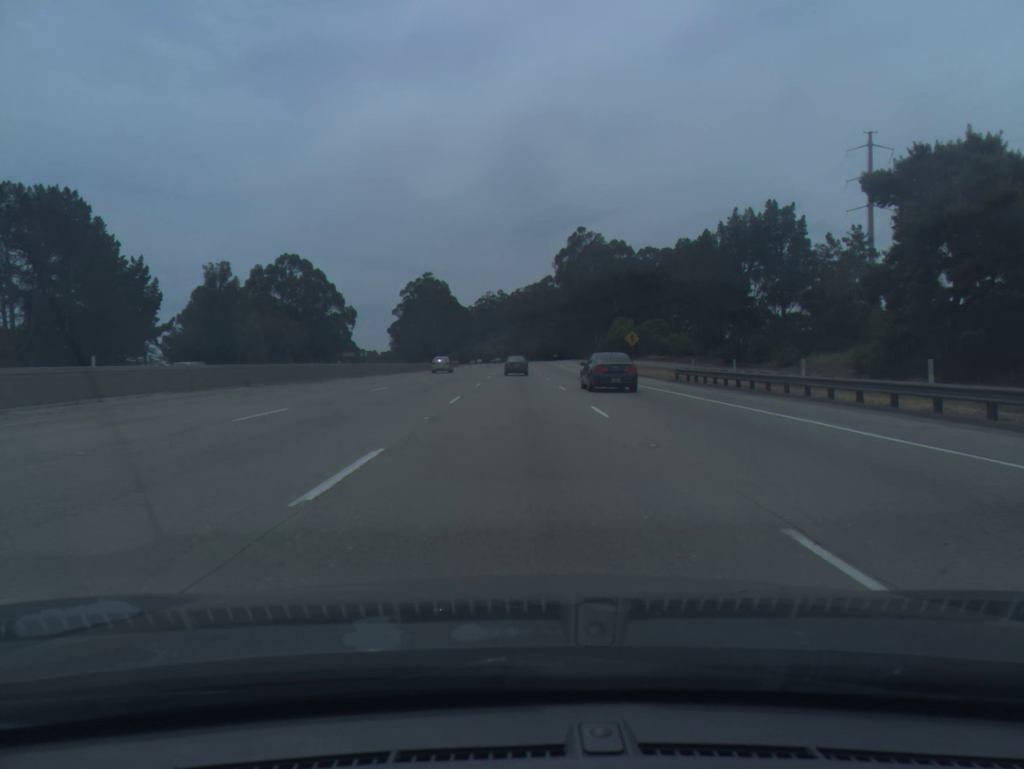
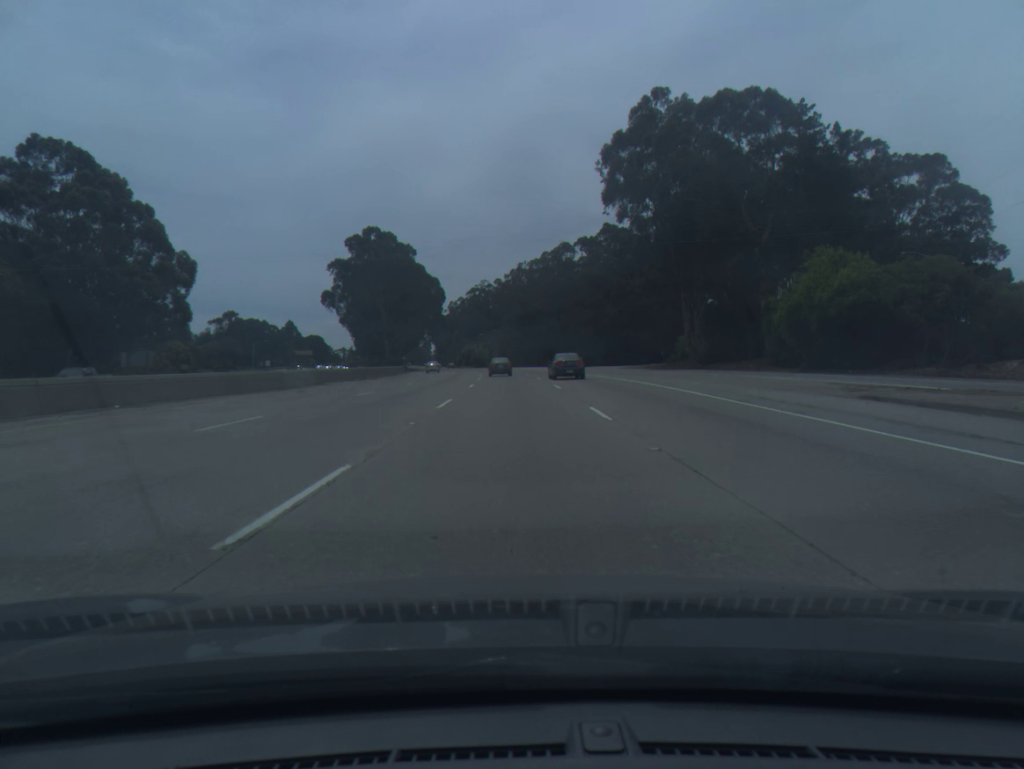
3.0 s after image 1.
(-0.3, +88.8) m; 0°
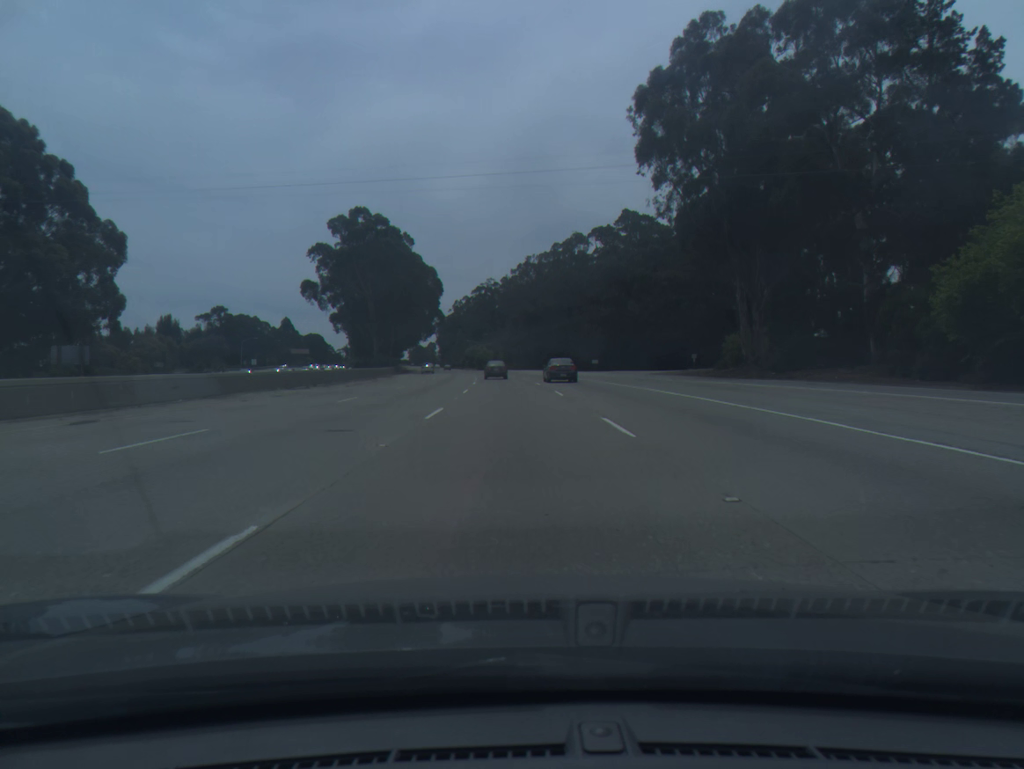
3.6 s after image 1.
(0.0, +17.7) m; 0°
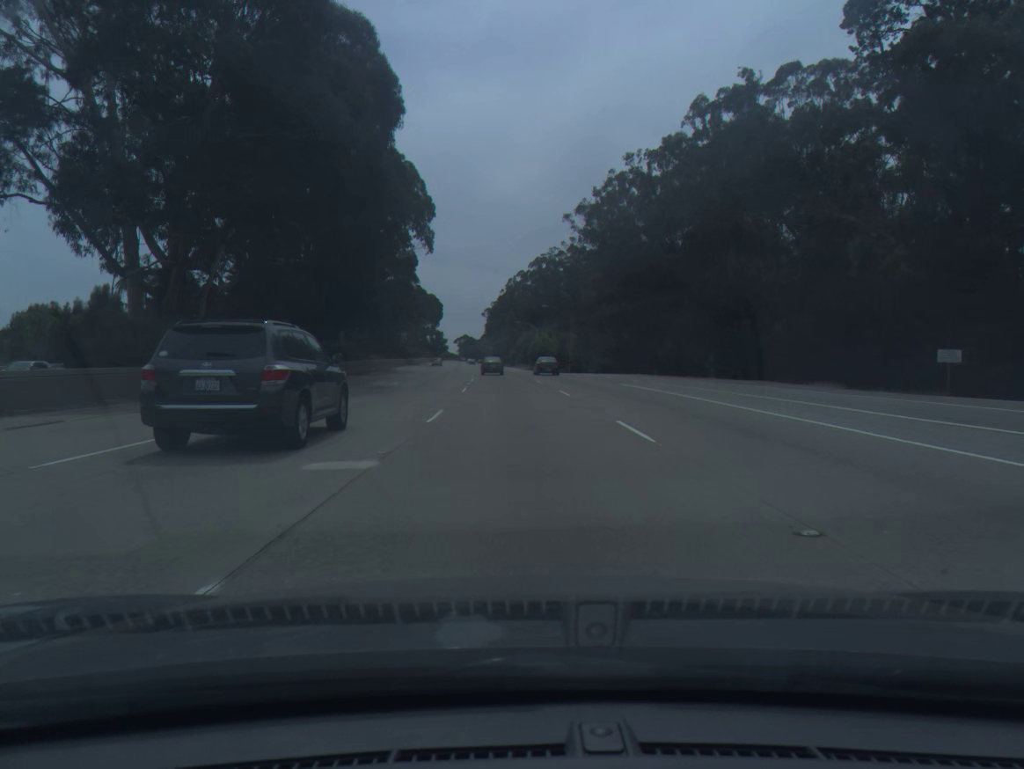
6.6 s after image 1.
(-3.4, +89.2) m; -4°
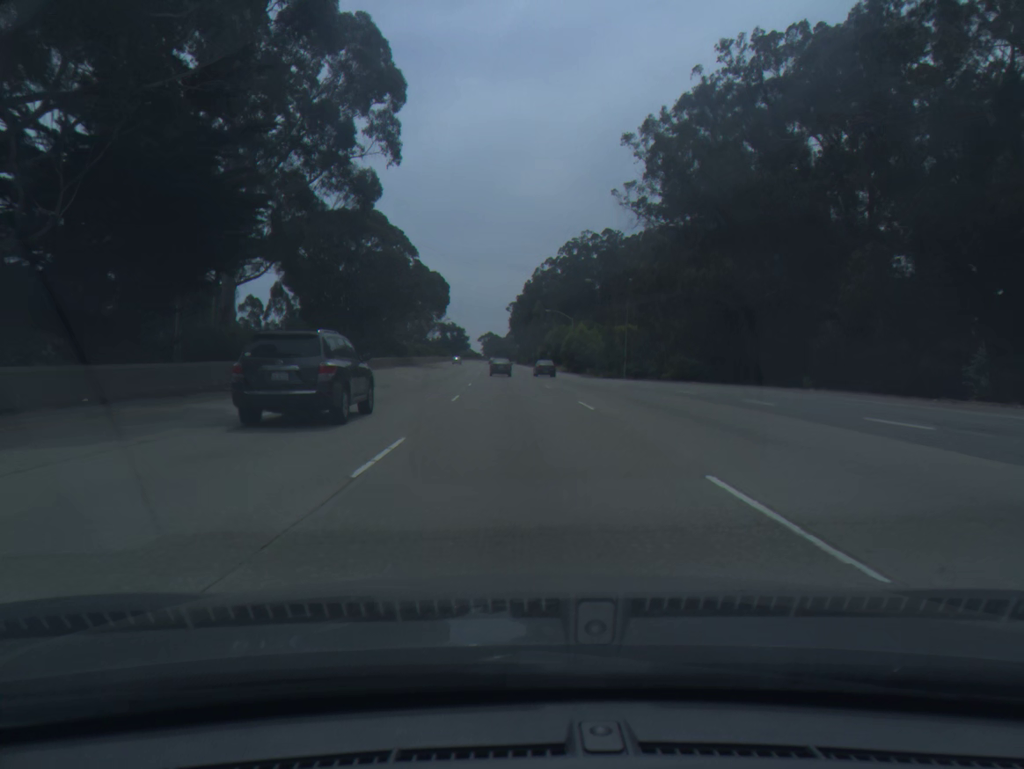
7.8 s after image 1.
(-0.6, +36.1) m; -2°
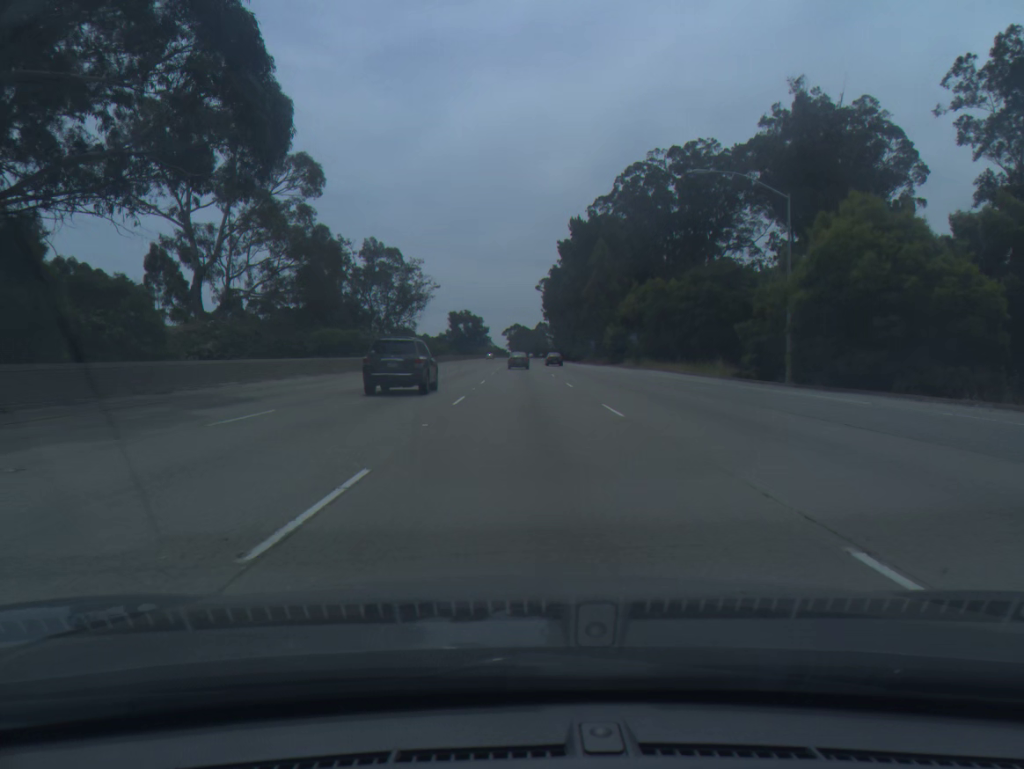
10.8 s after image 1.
(-2.8, +90.8) m; -2°
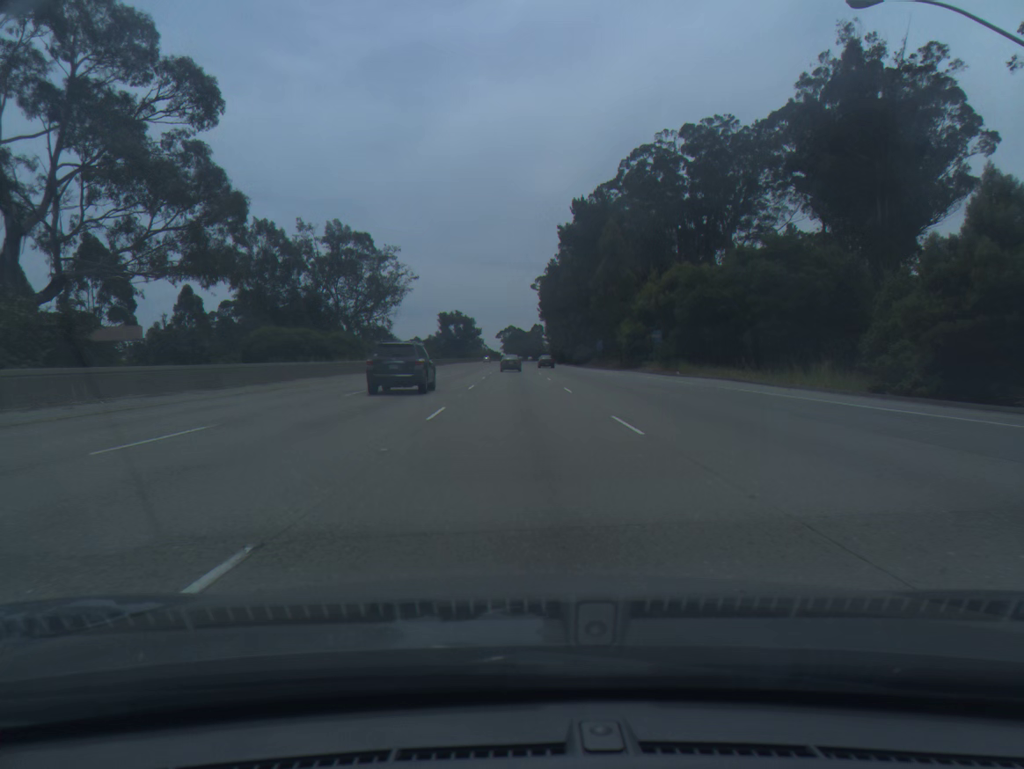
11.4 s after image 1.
(+0.1, +18.3) m; 0°
